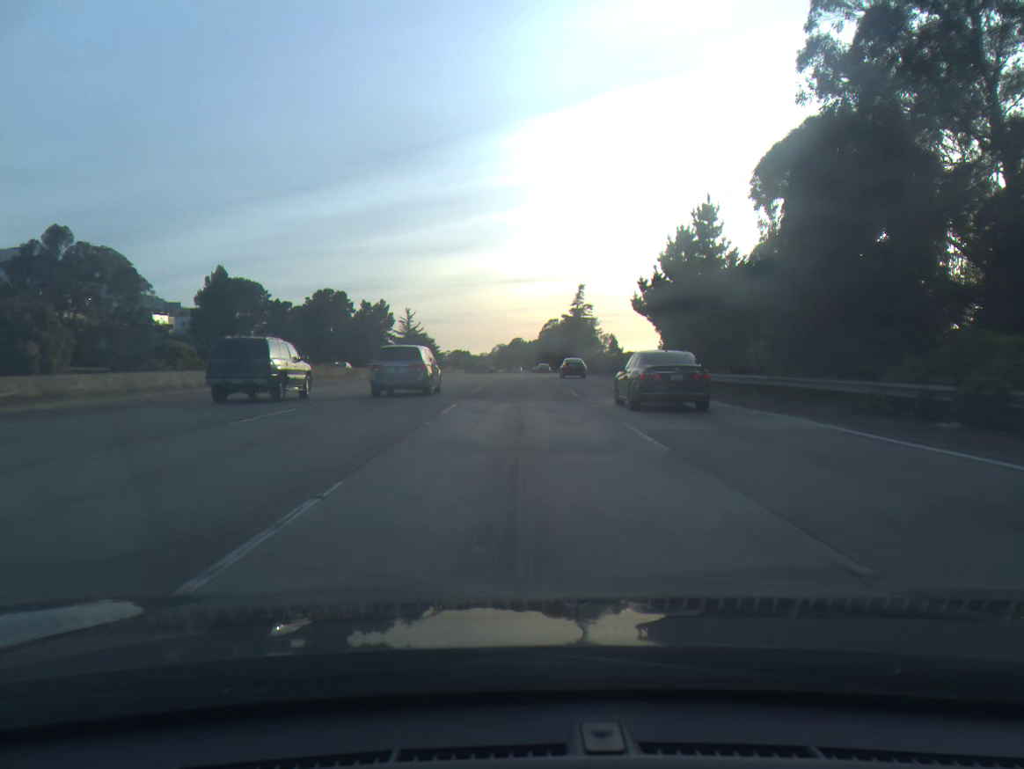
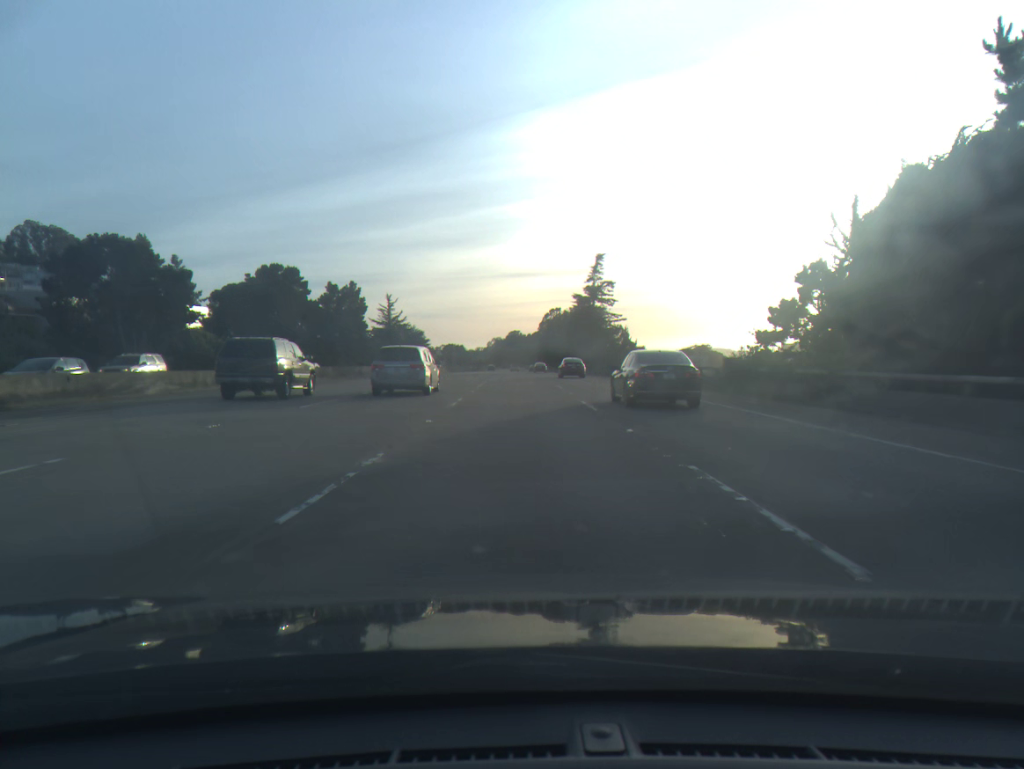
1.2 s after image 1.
(0.0, +35.1) m; 0°
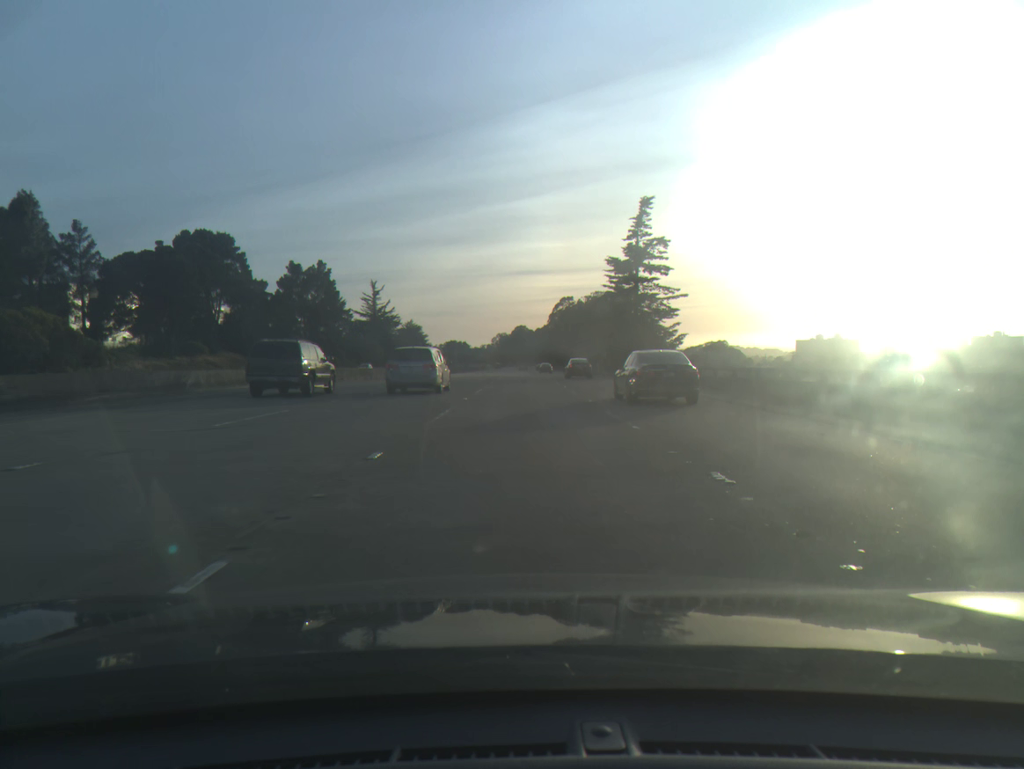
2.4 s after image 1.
(0.0, +34.8) m; 0°
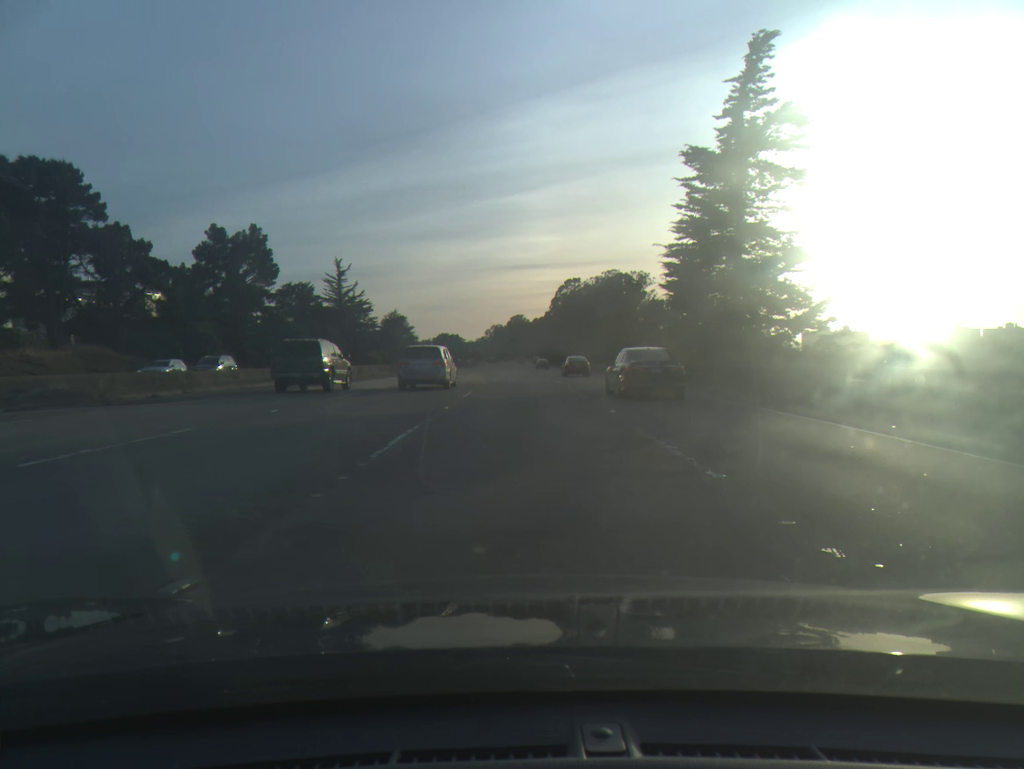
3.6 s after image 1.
(+0.1, +34.6) m; 0°
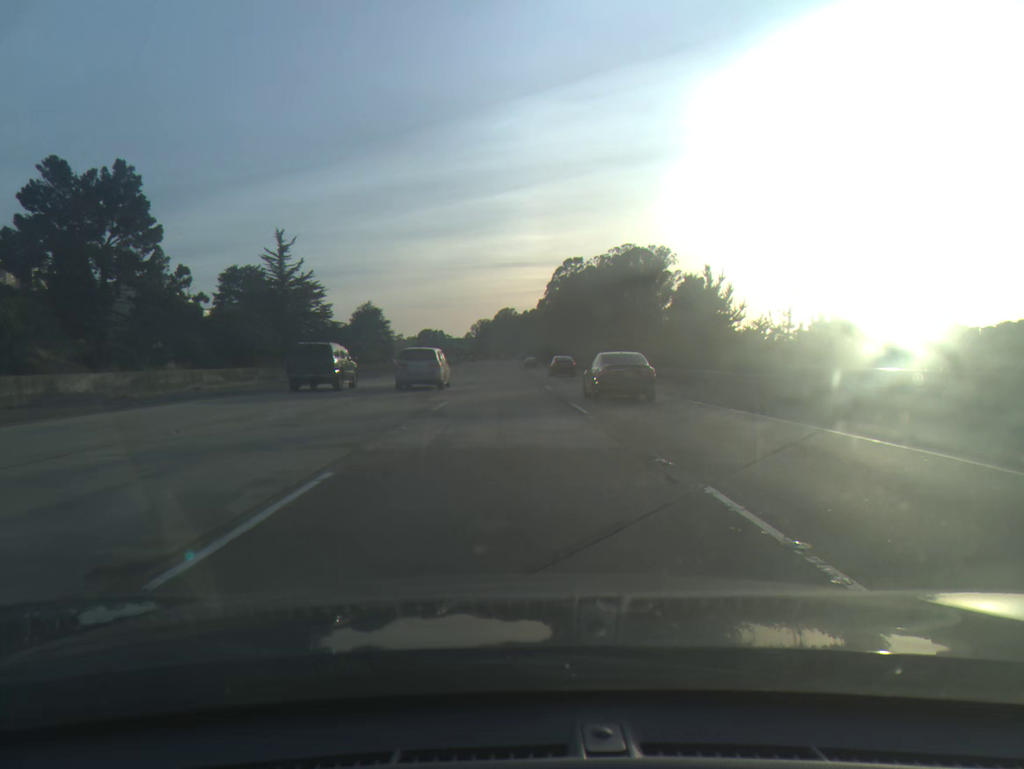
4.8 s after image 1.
(+0.1, +34.3) m; +1°
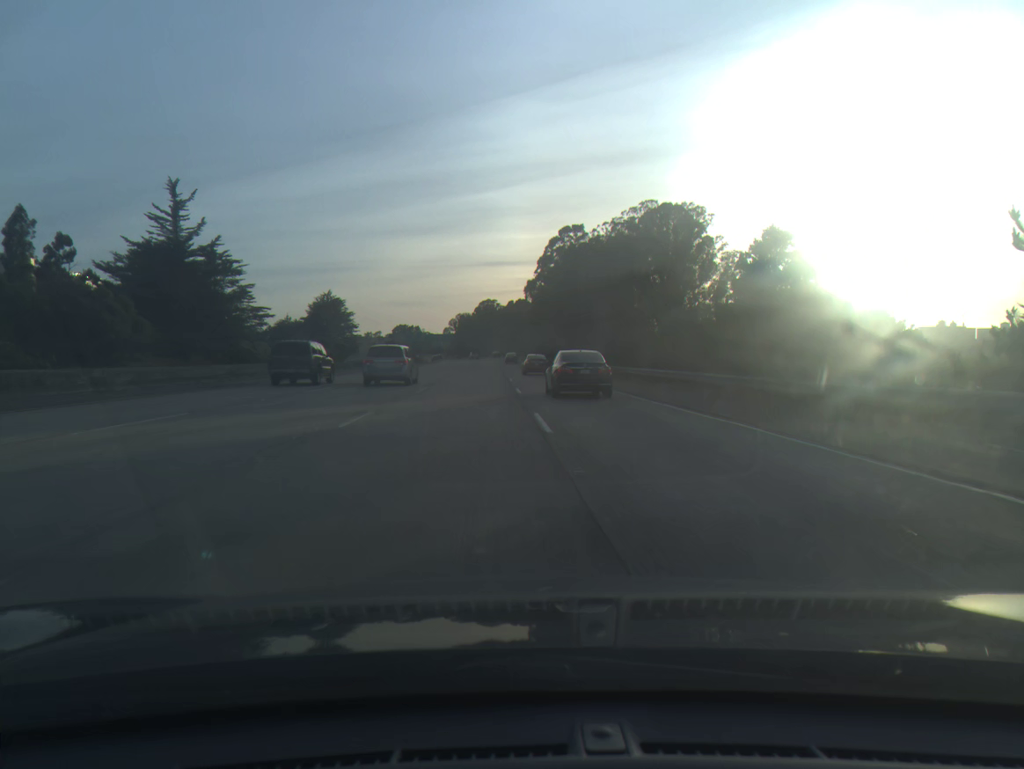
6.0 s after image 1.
(+0.4, +34.6) m; +1°
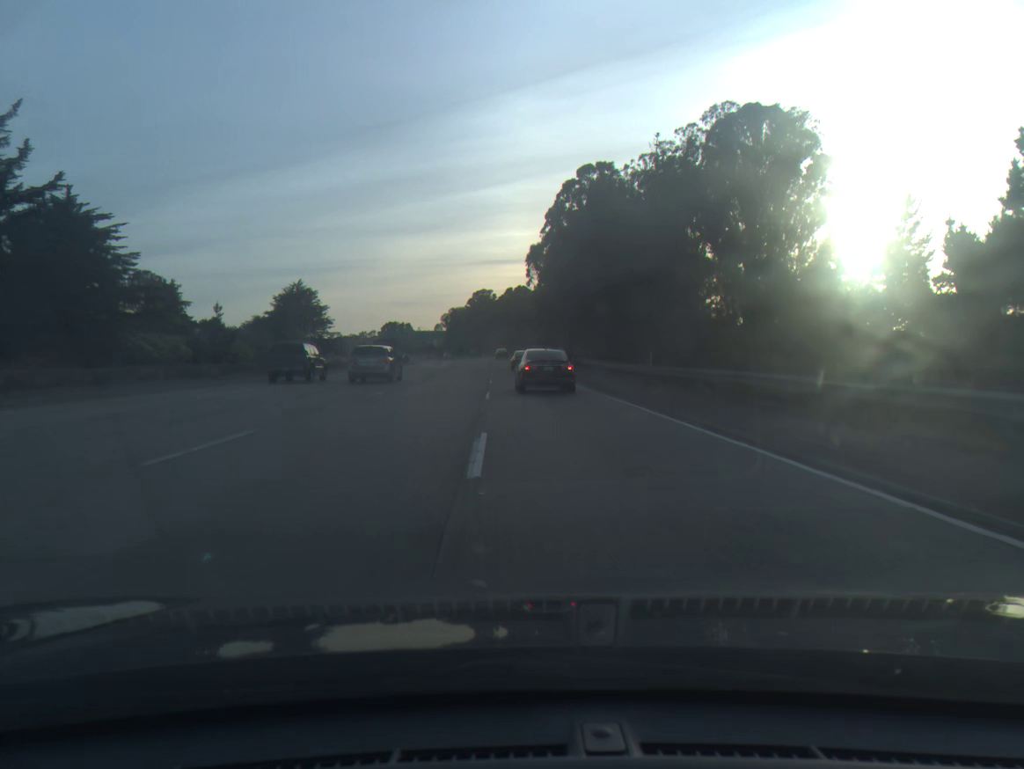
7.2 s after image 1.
(+0.1, +34.0) m; 0°
